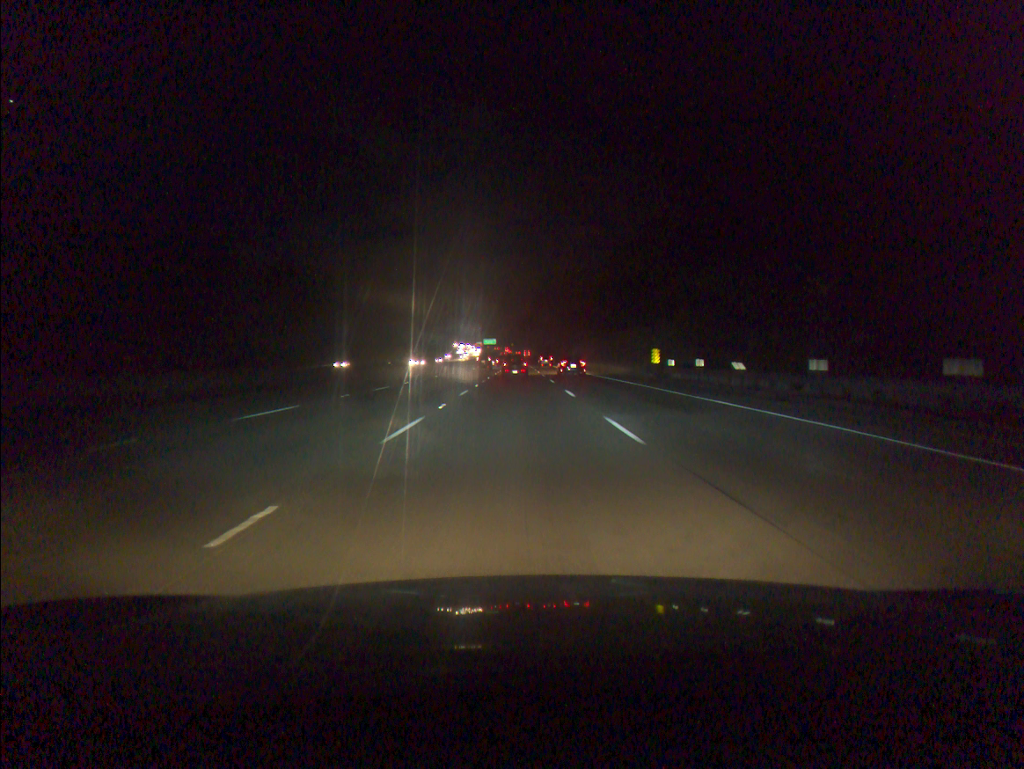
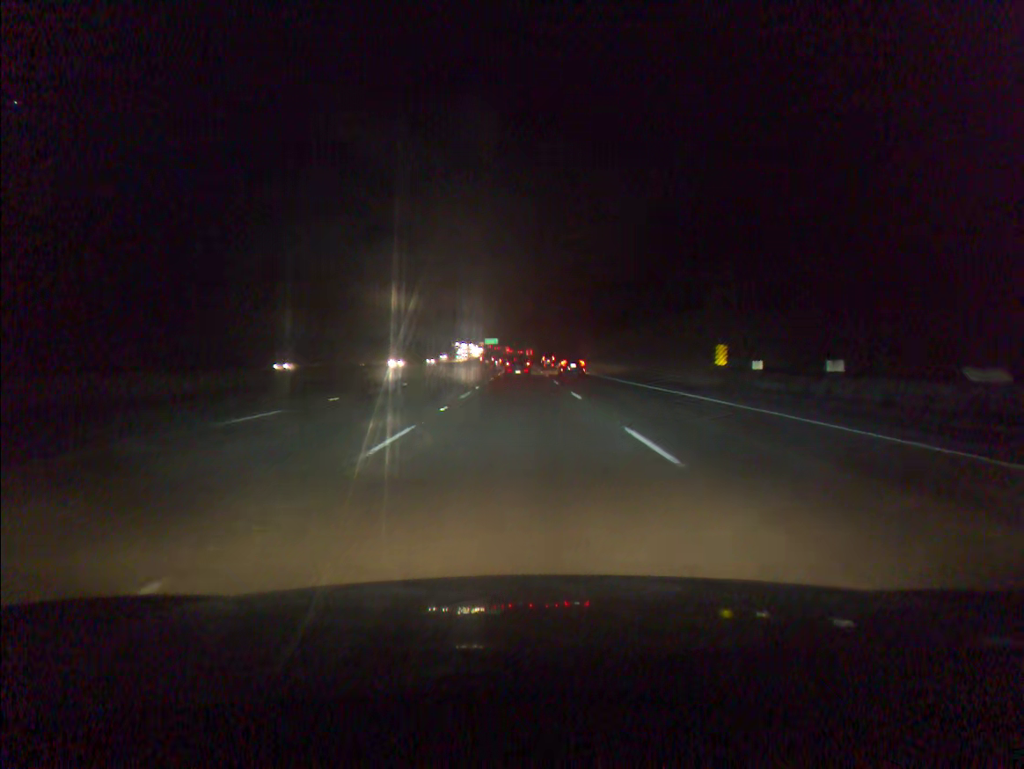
(0.0, +16.3) m; 0°
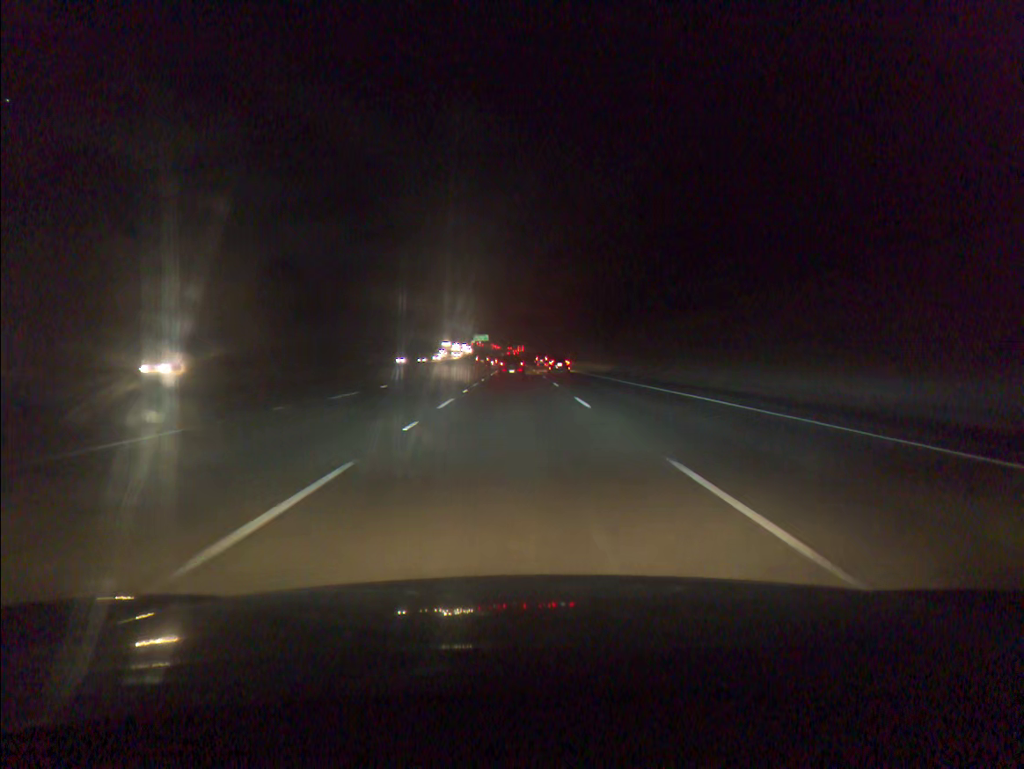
(+0.2, +48.8) m; +1°
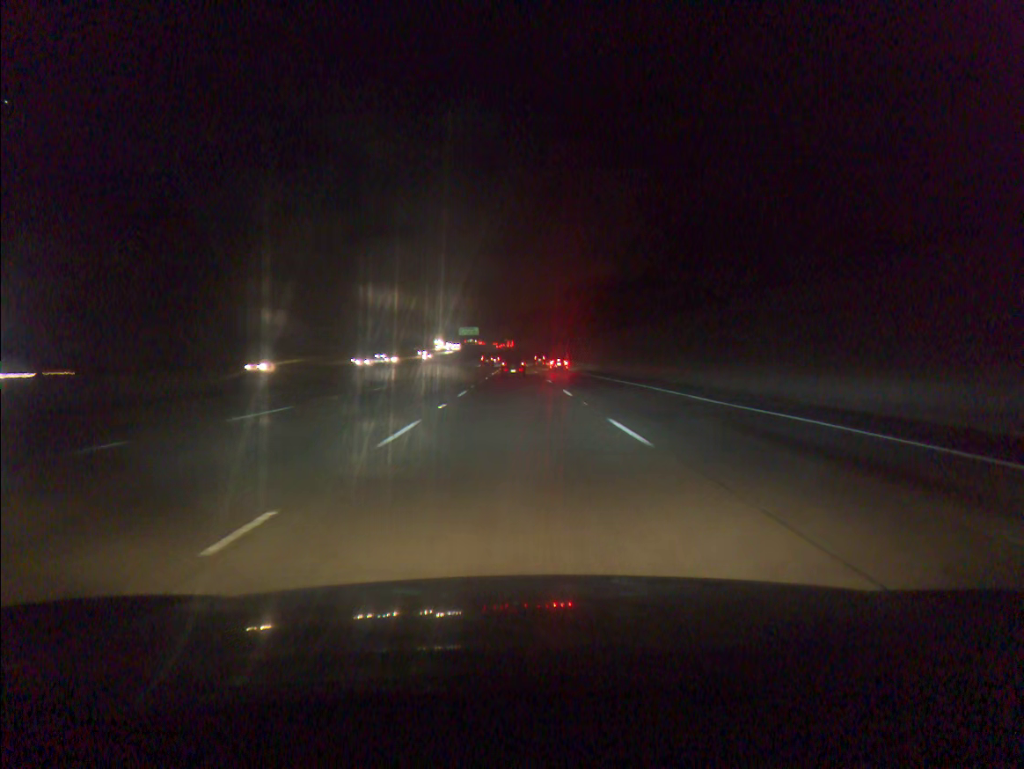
(-0.4, +81.6) m; 0°
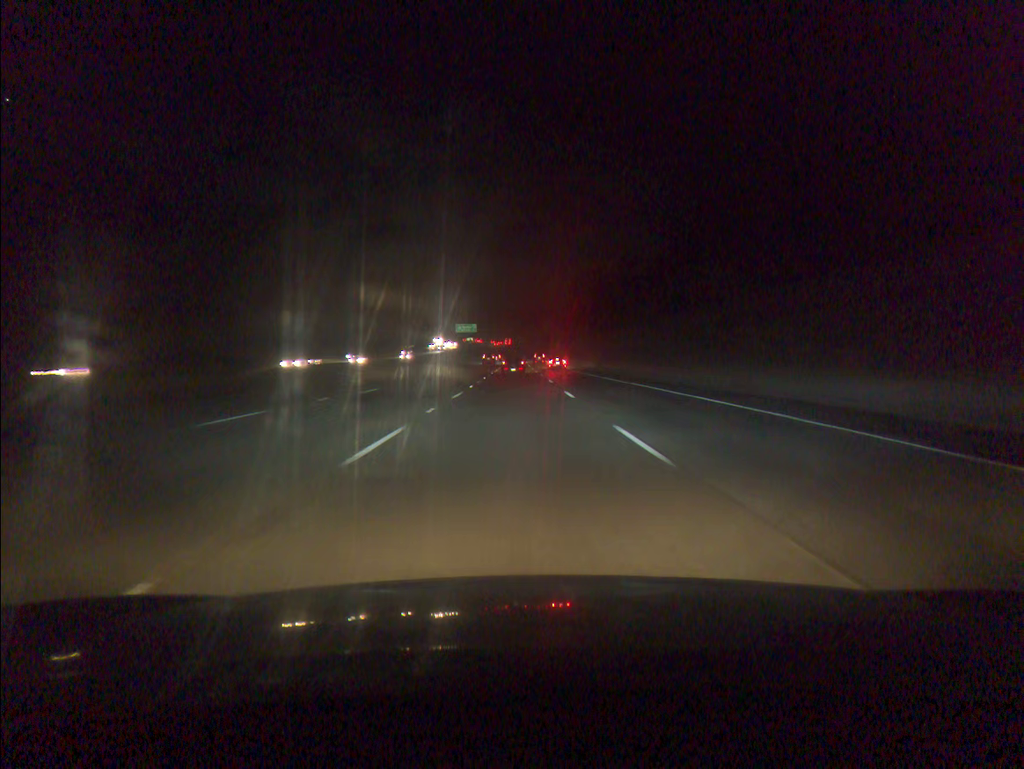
(0.0, +16.4) m; 0°
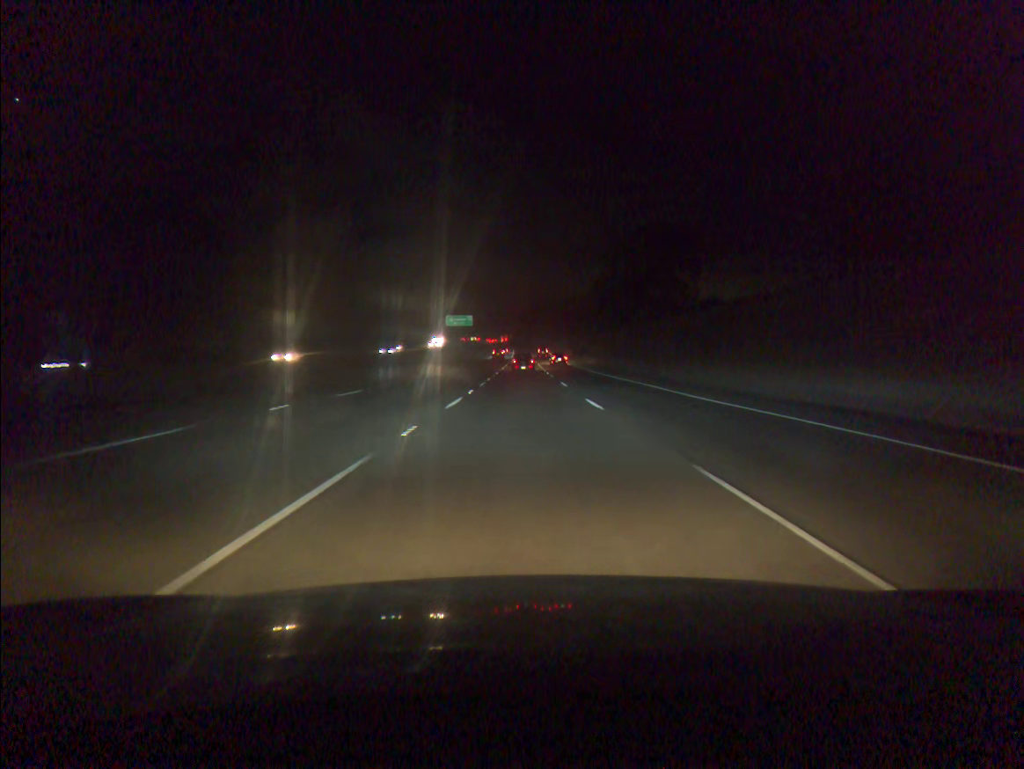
(-0.3, +49.1) m; 0°
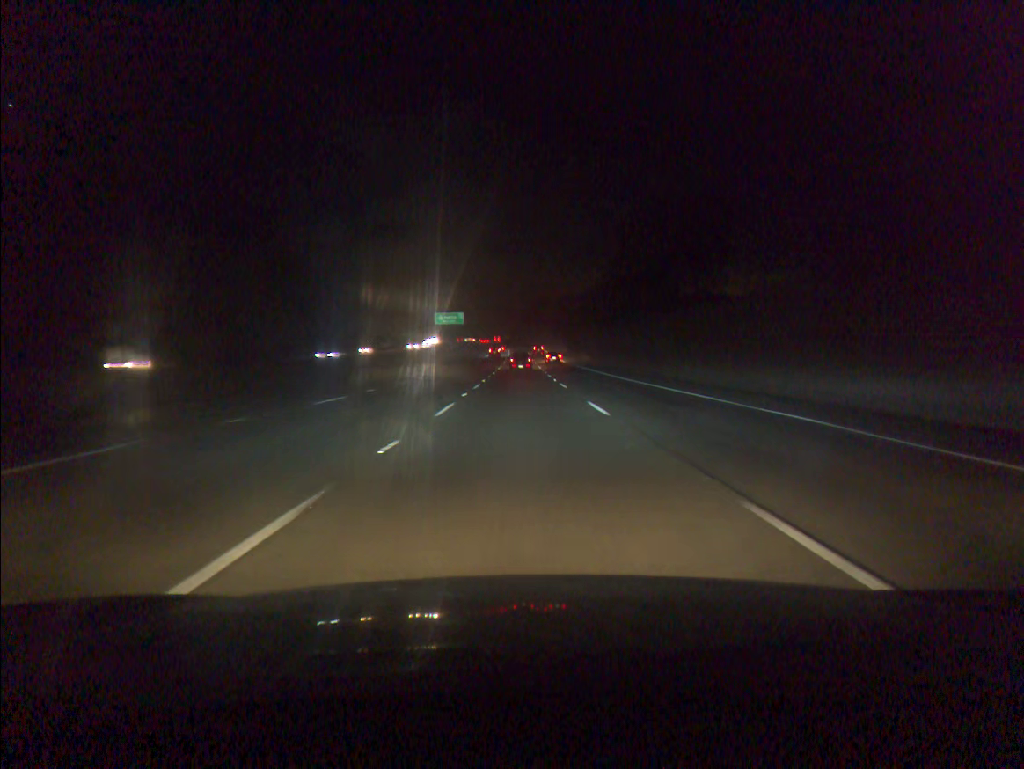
(0.0, +16.5) m; 0°
